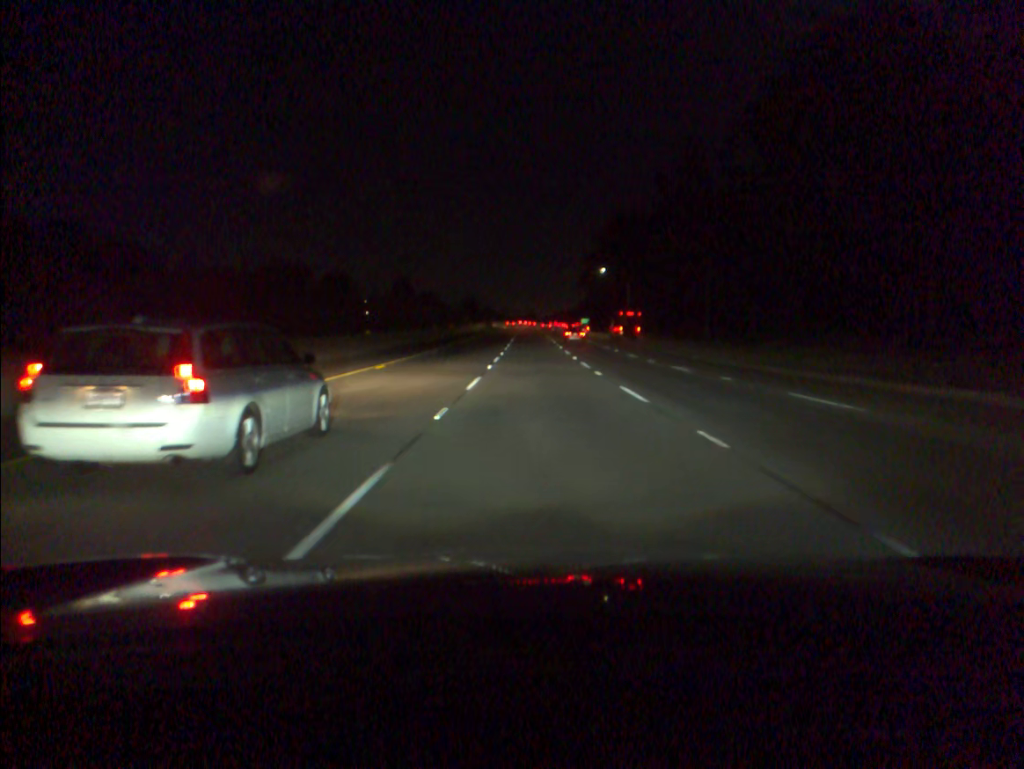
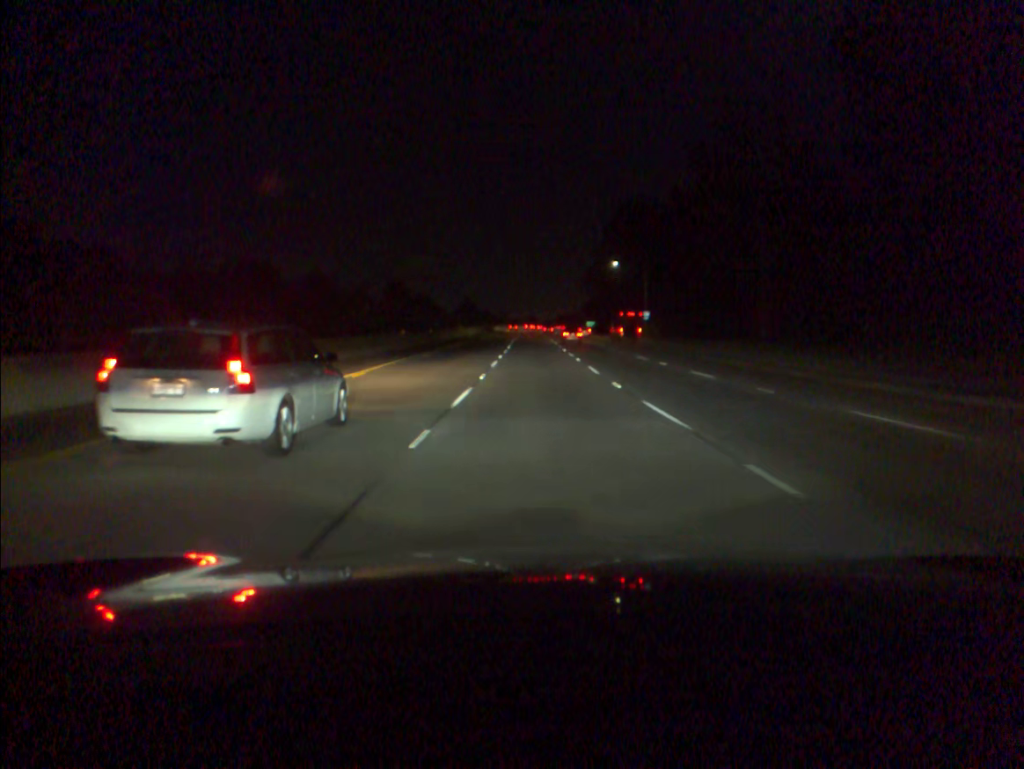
(0.0, +18.2) m; 0°
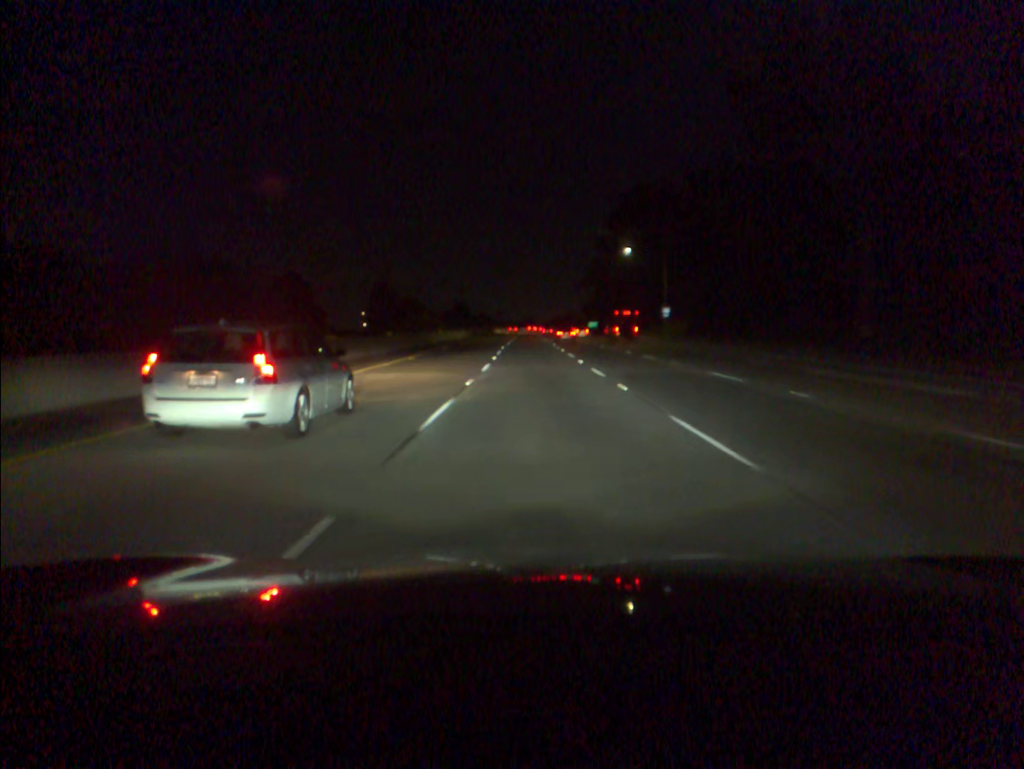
(0.0, +18.2) m; 0°
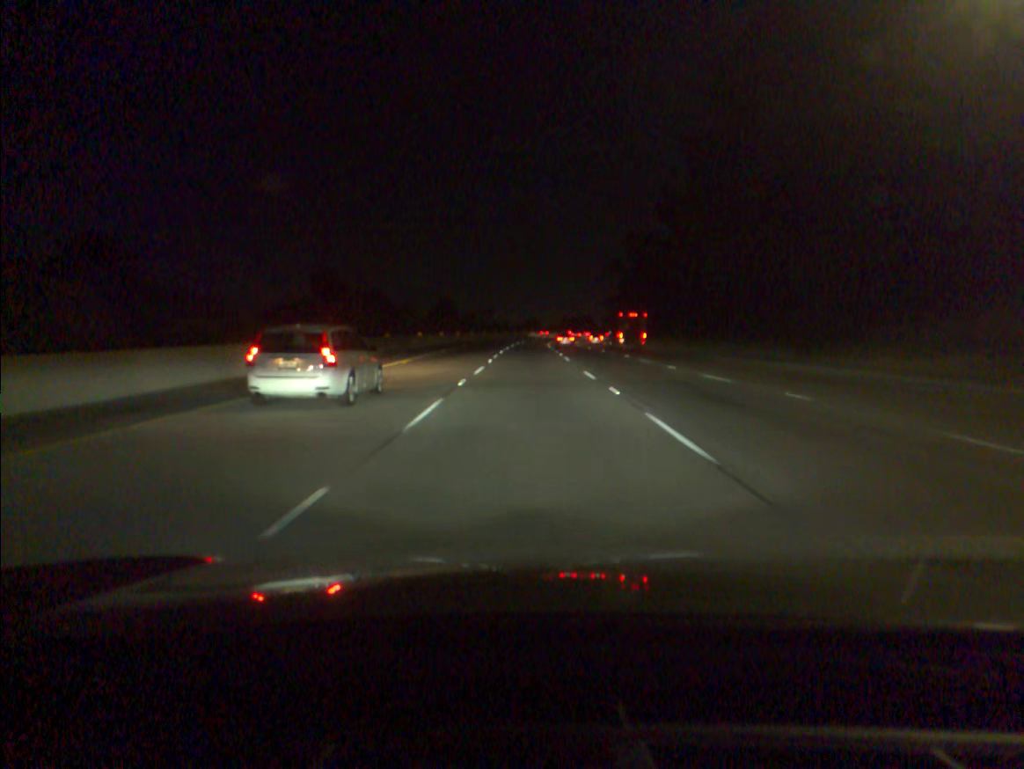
(0.0, +72.9) m; 0°
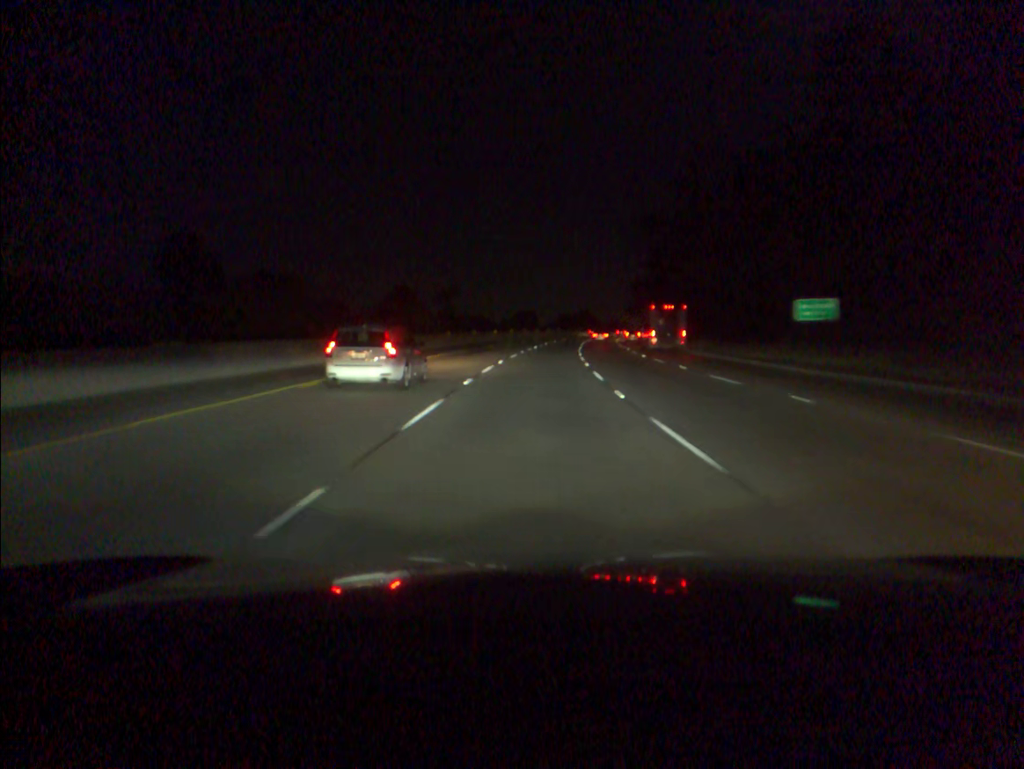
(-0.2, +73.1) m; 0°
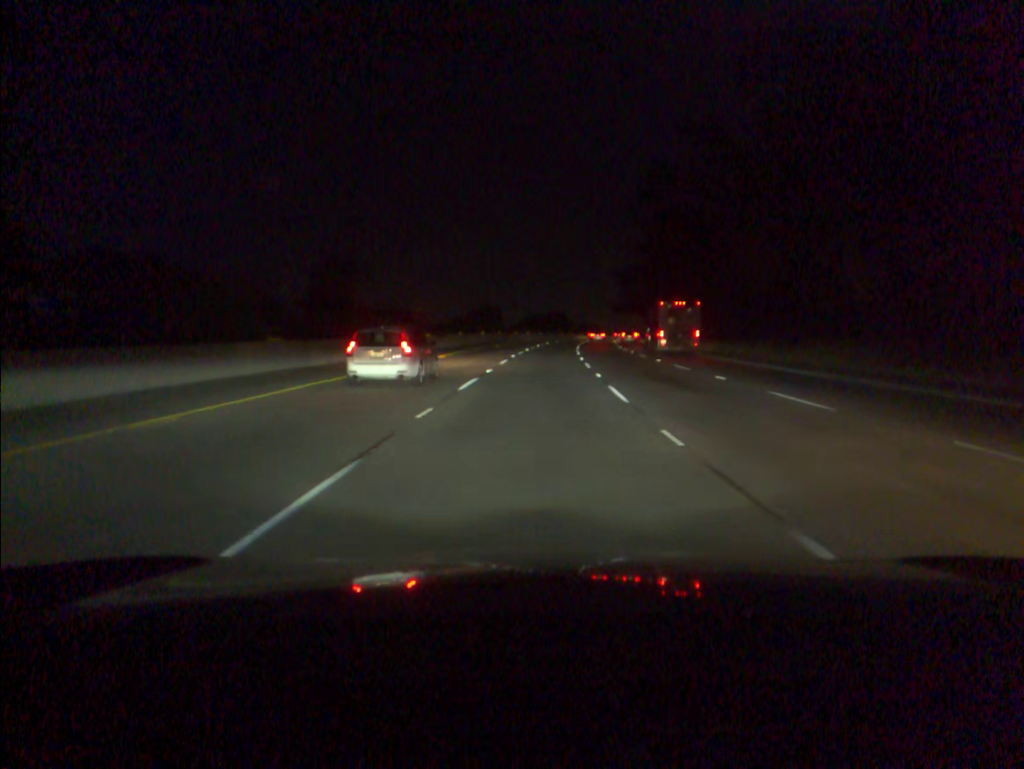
(+0.7, +36.5) m; +2°
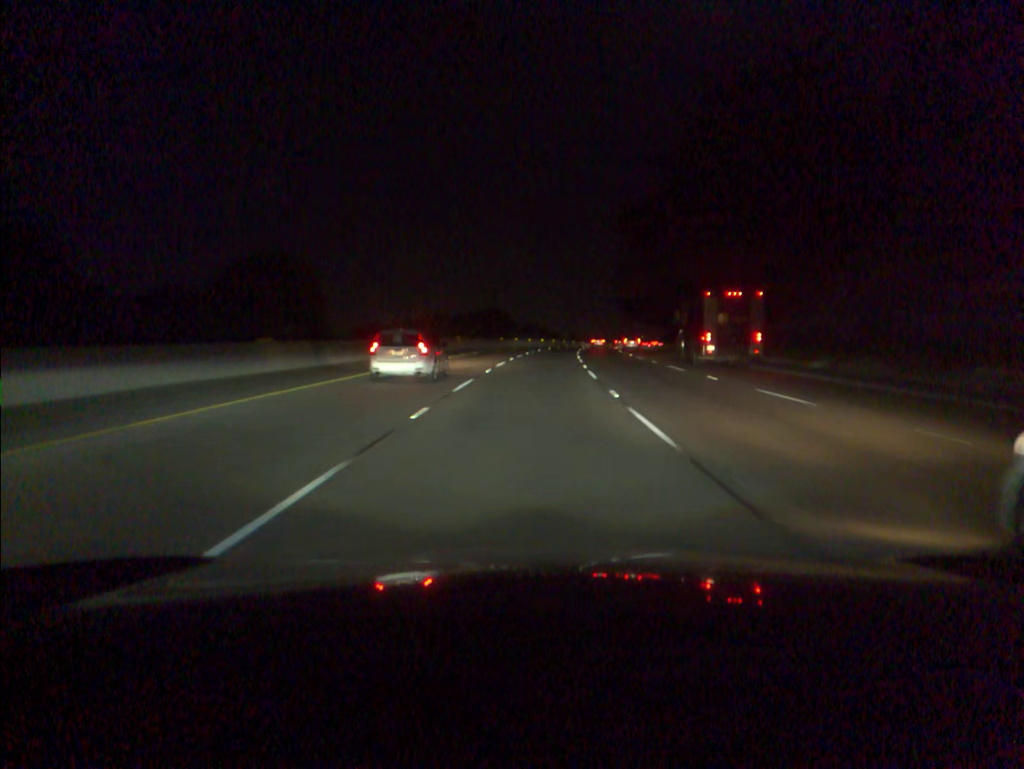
(+2.9, +72.6) m; +4°
